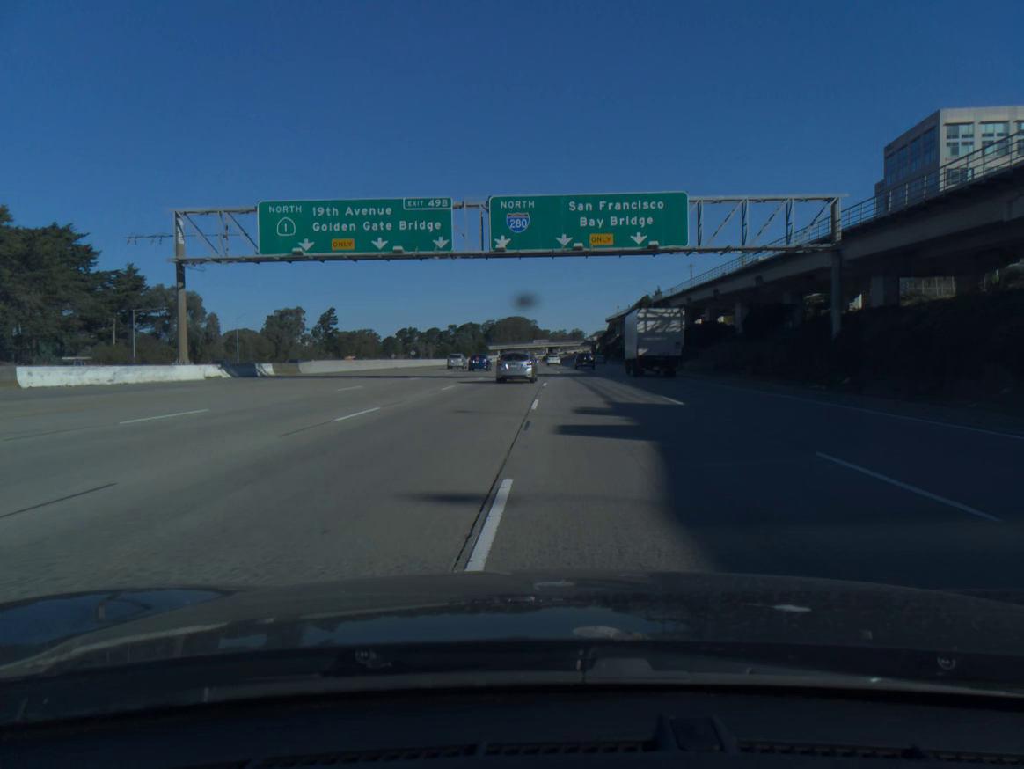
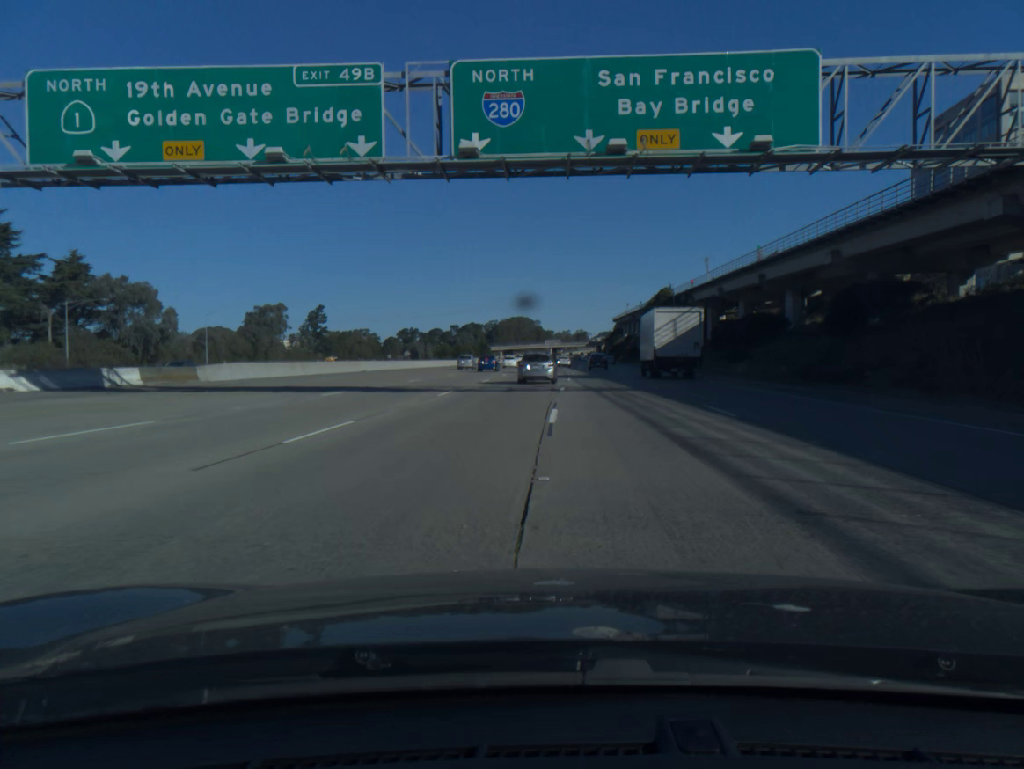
(0.0, +18.1) m; 0°
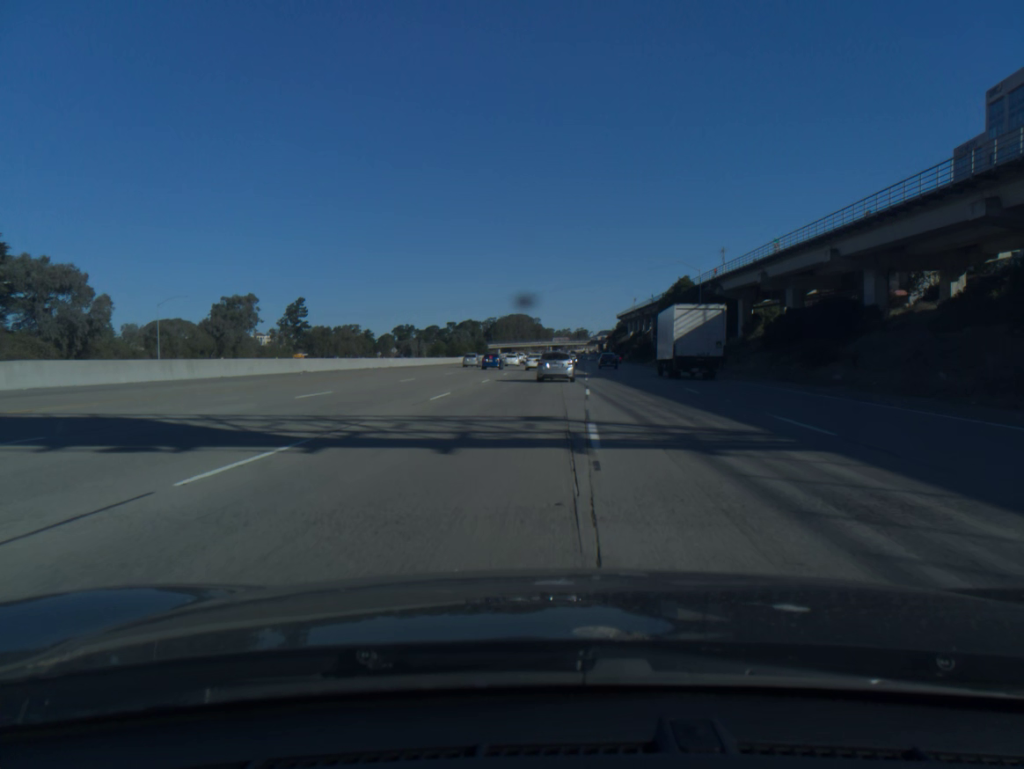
(0.0, +18.2) m; 0°
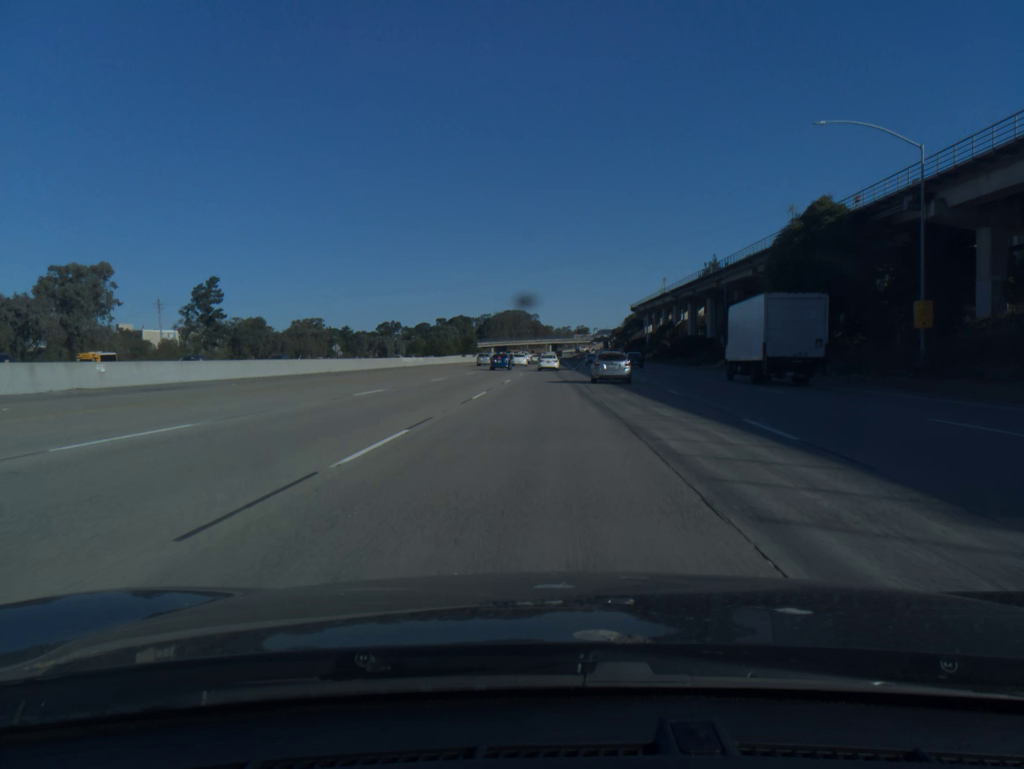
(+0.1, +55.7) m; 0°
